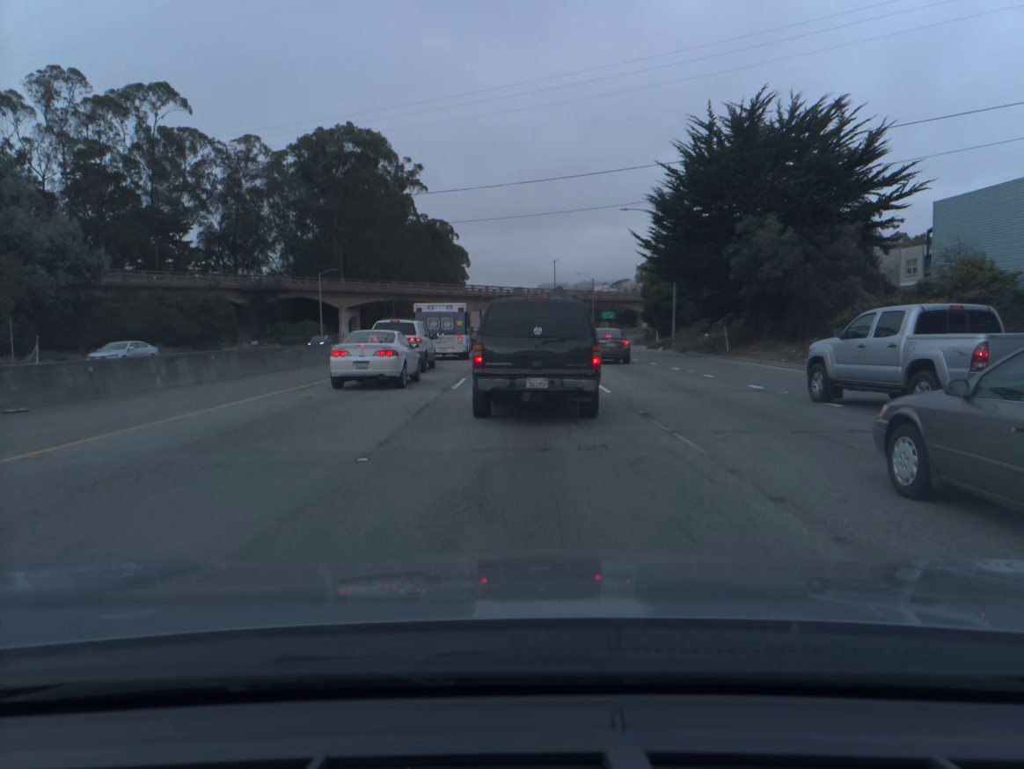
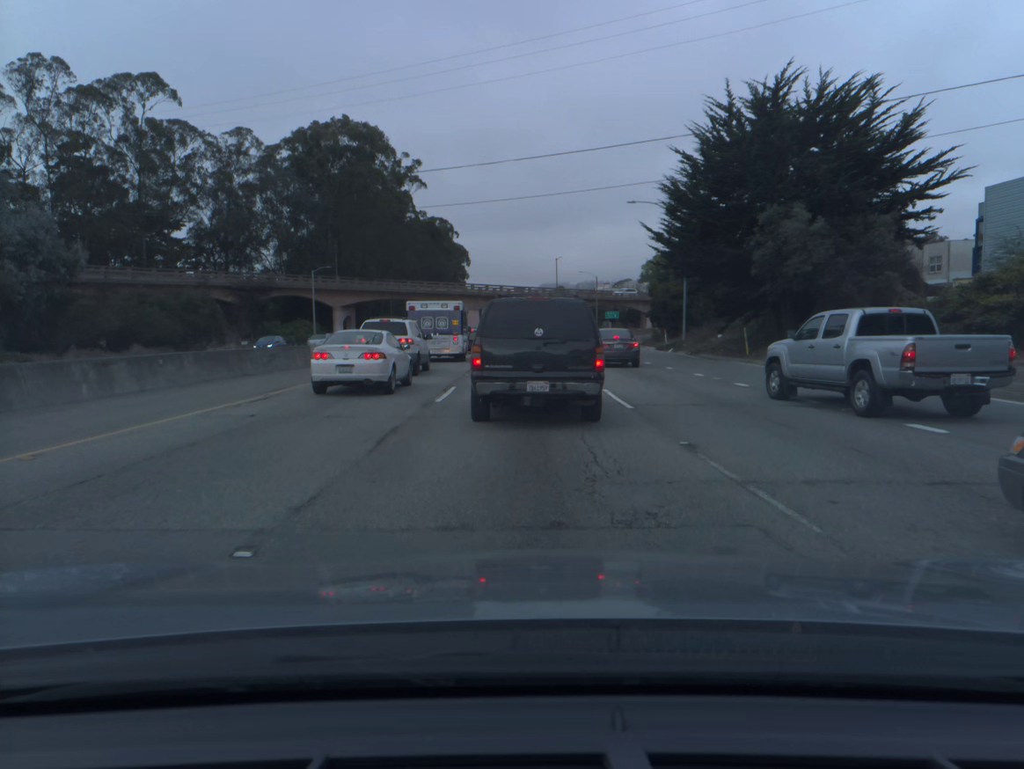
(0.0, +3.5) m; 0°
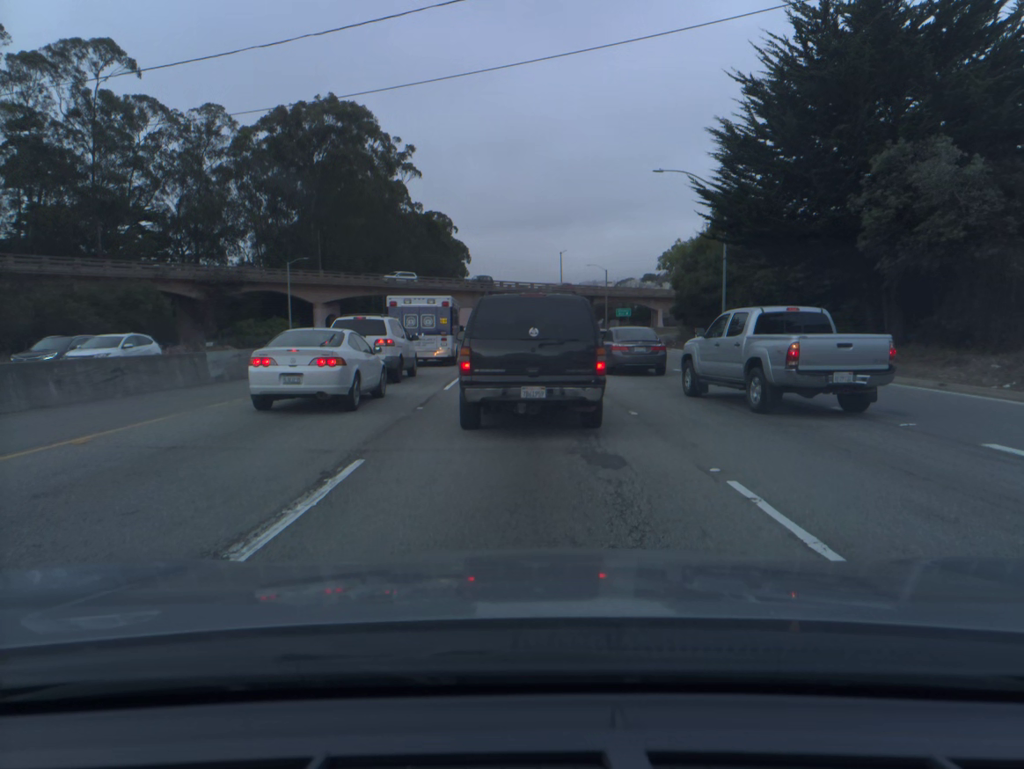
(0.0, +11.5) m; 0°
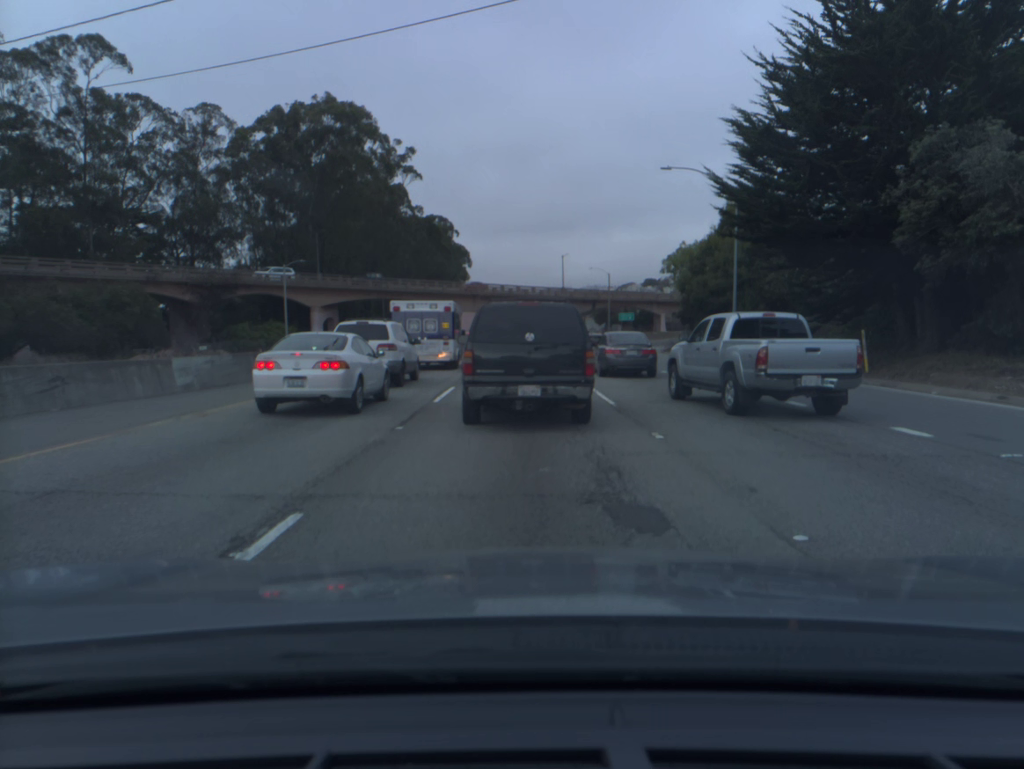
(0.0, +2.4) m; 0°
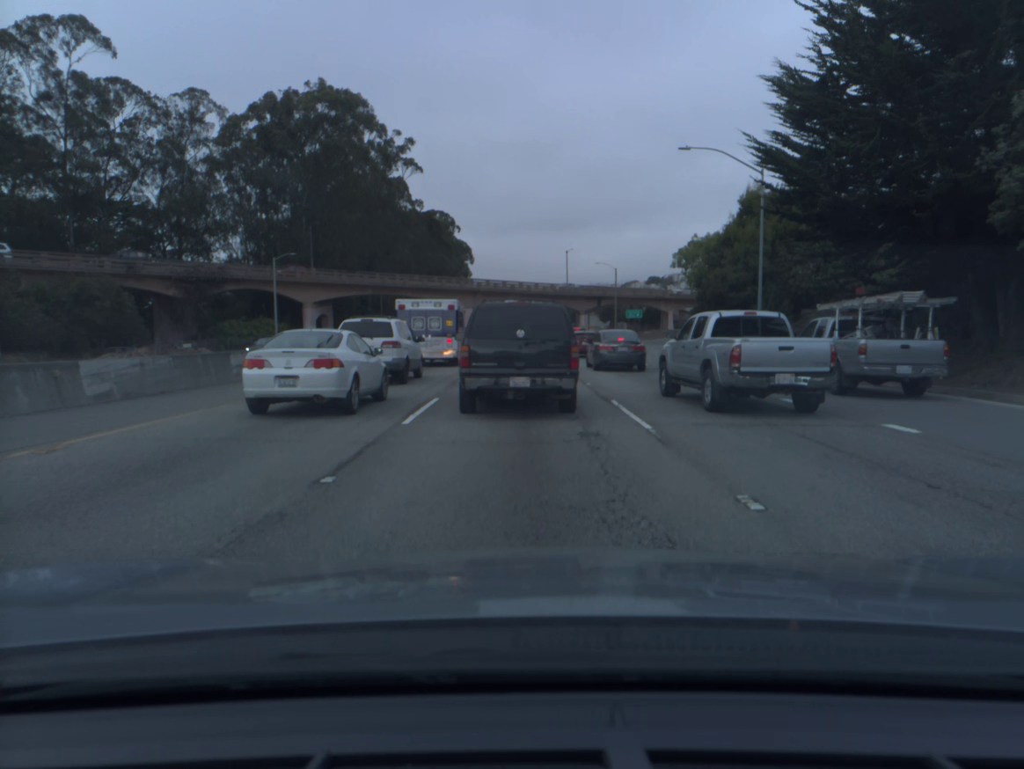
(0.0, +4.2) m; 0°
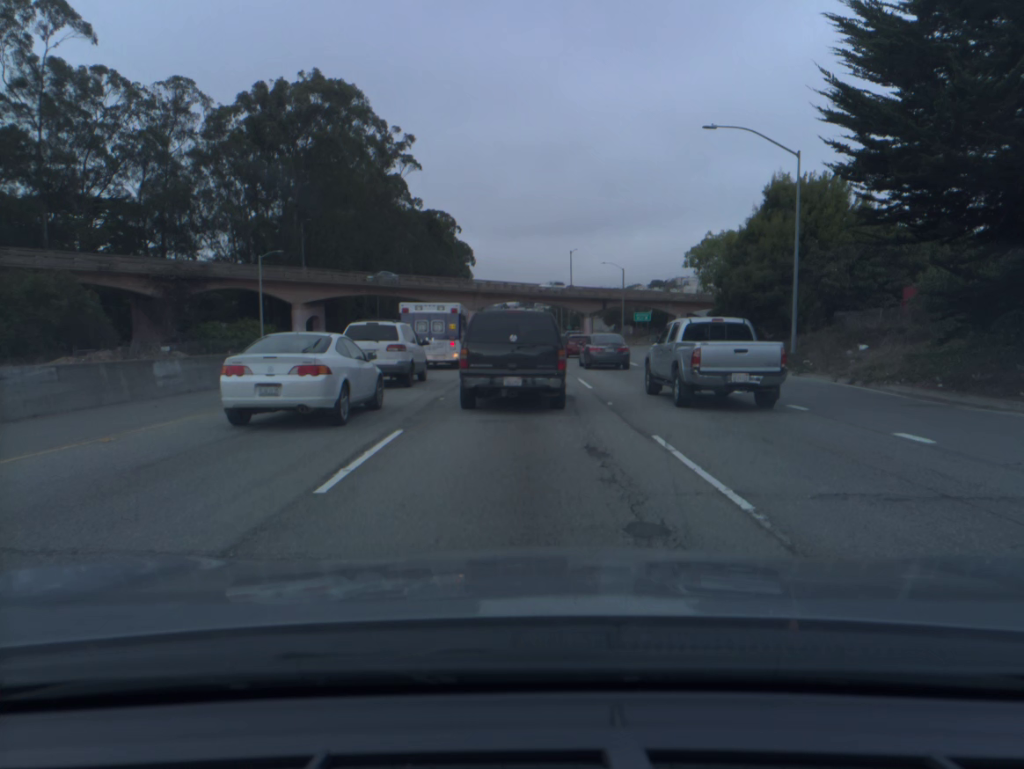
(0.0, +4.9) m; -1°
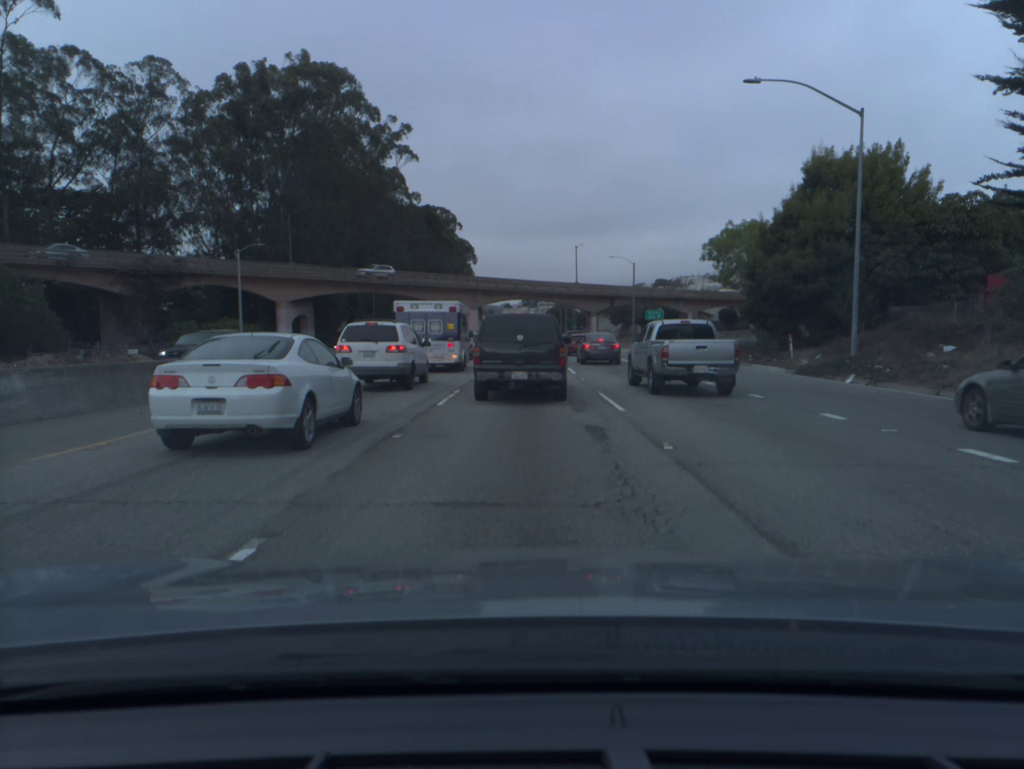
(0.0, +6.1) m; 0°
